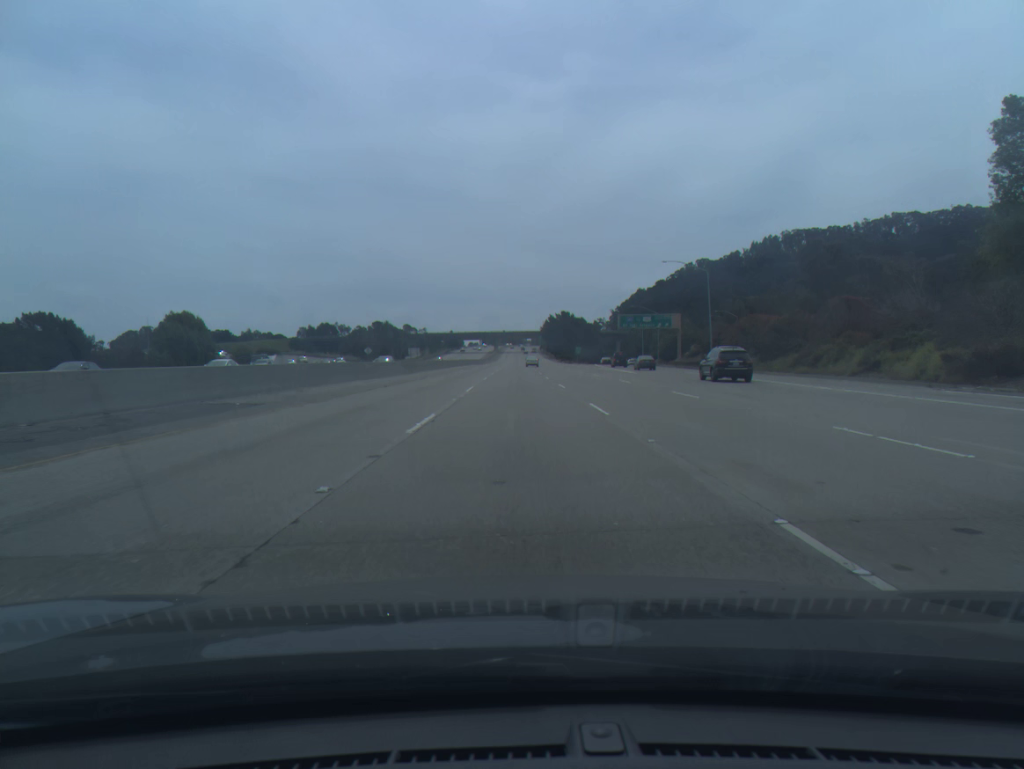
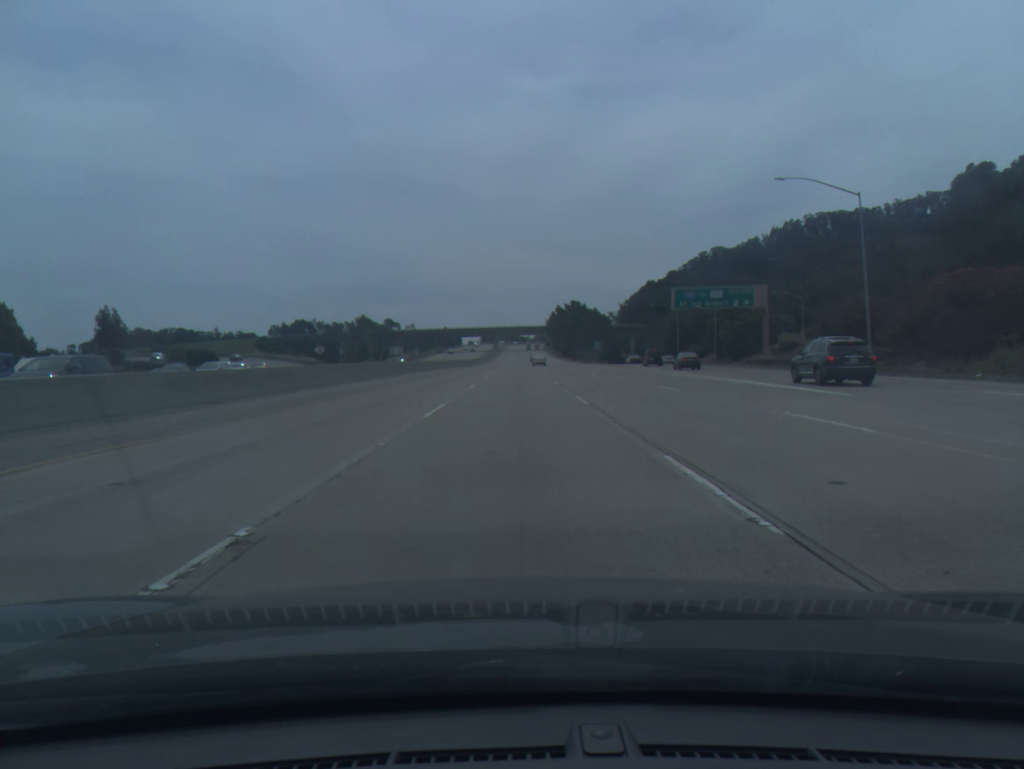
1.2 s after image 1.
(+0.1, +40.8) m; 0°
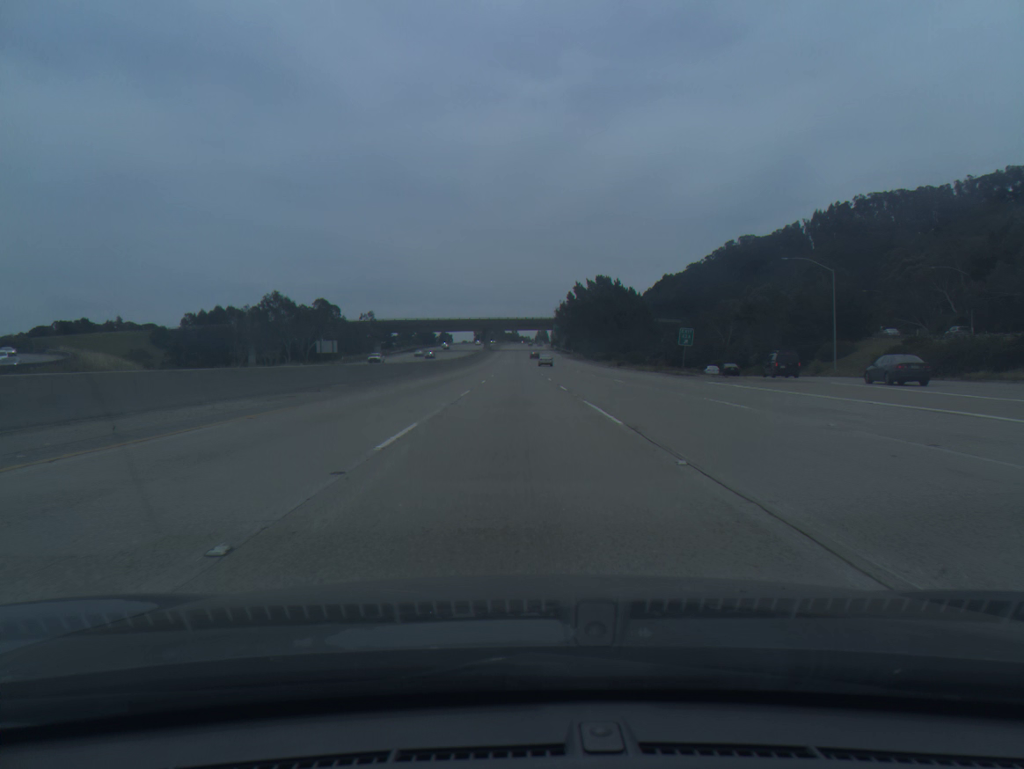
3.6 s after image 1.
(-0.1, +80.3) m; 0°
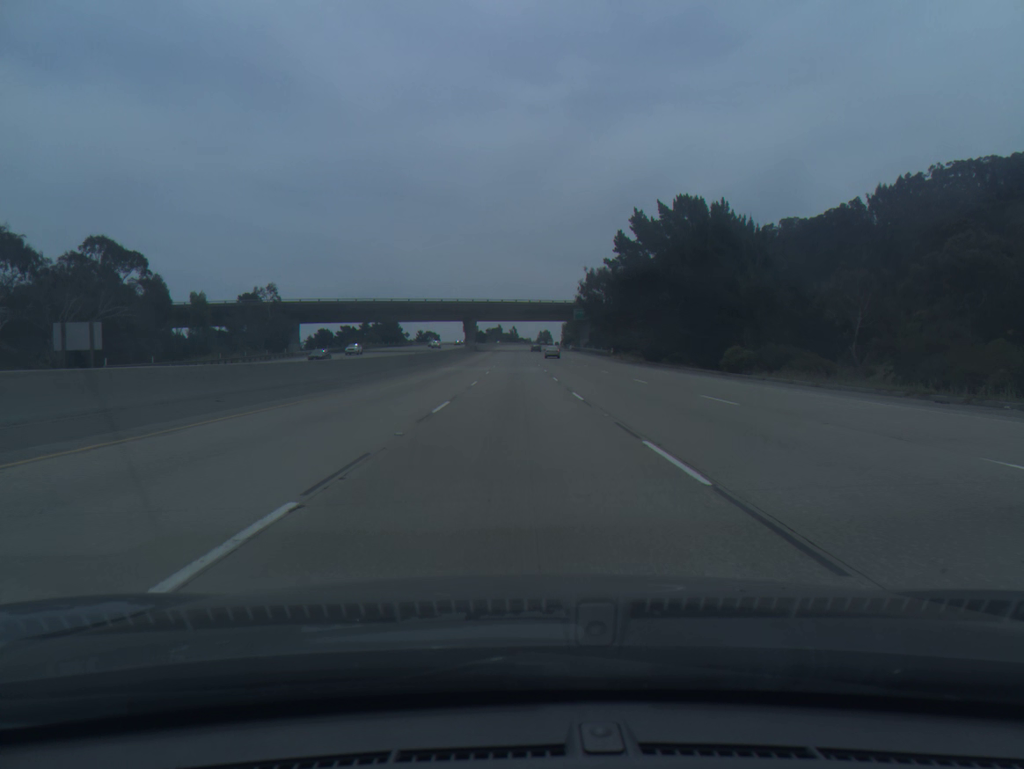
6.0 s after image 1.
(-0.1, +79.7) m; 0°
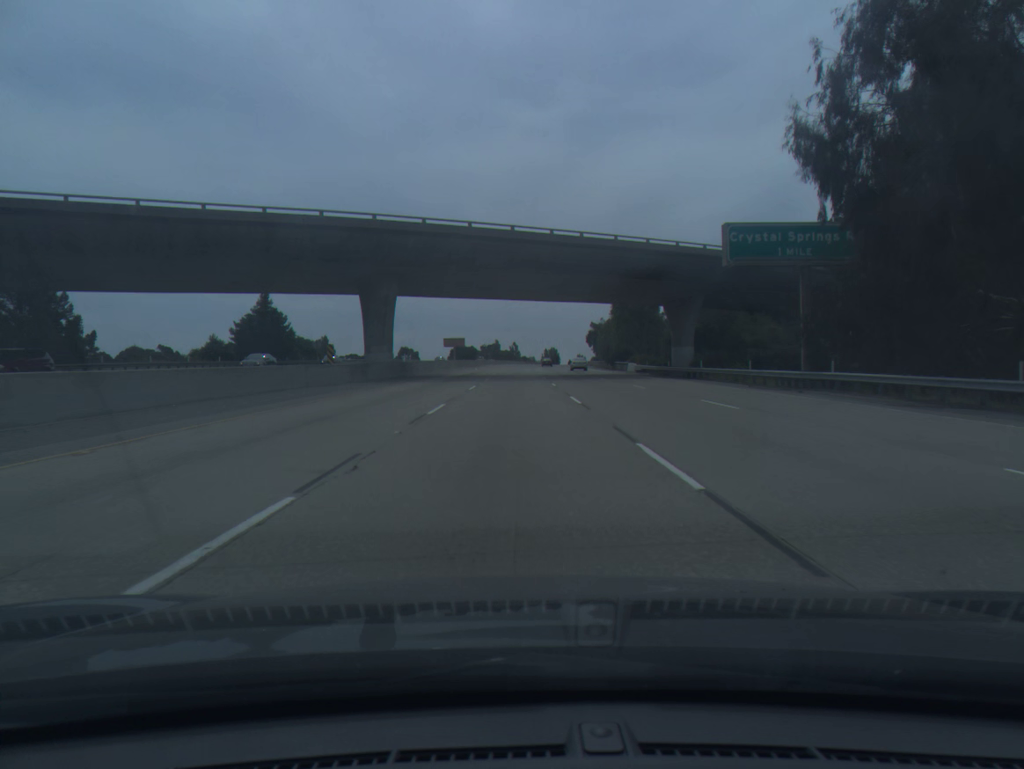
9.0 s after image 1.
(-0.1, +99.9) m; 0°
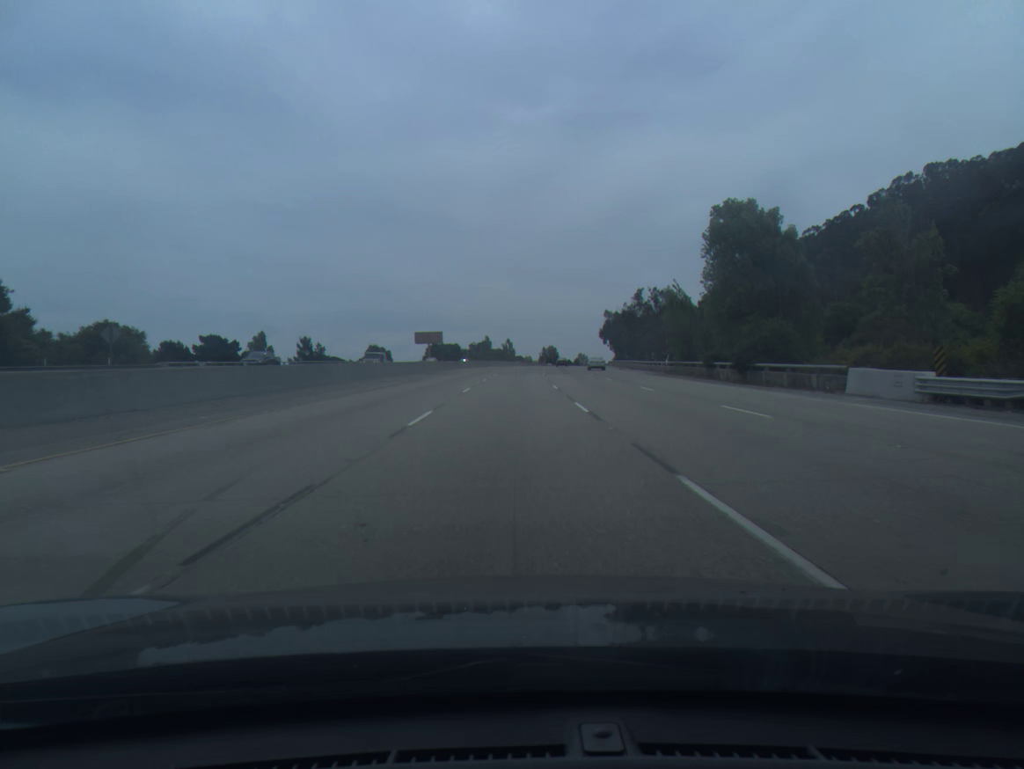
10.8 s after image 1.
(0.0, +59.9) m; 0°
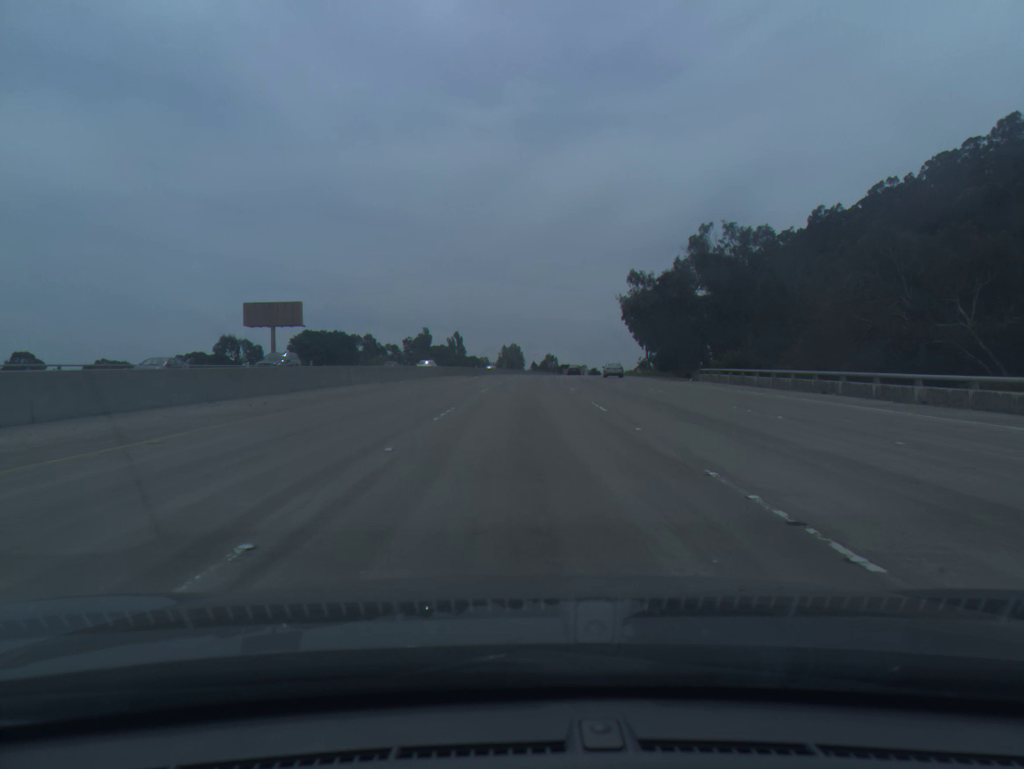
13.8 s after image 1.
(+1.4, +100.1) m; +3°
